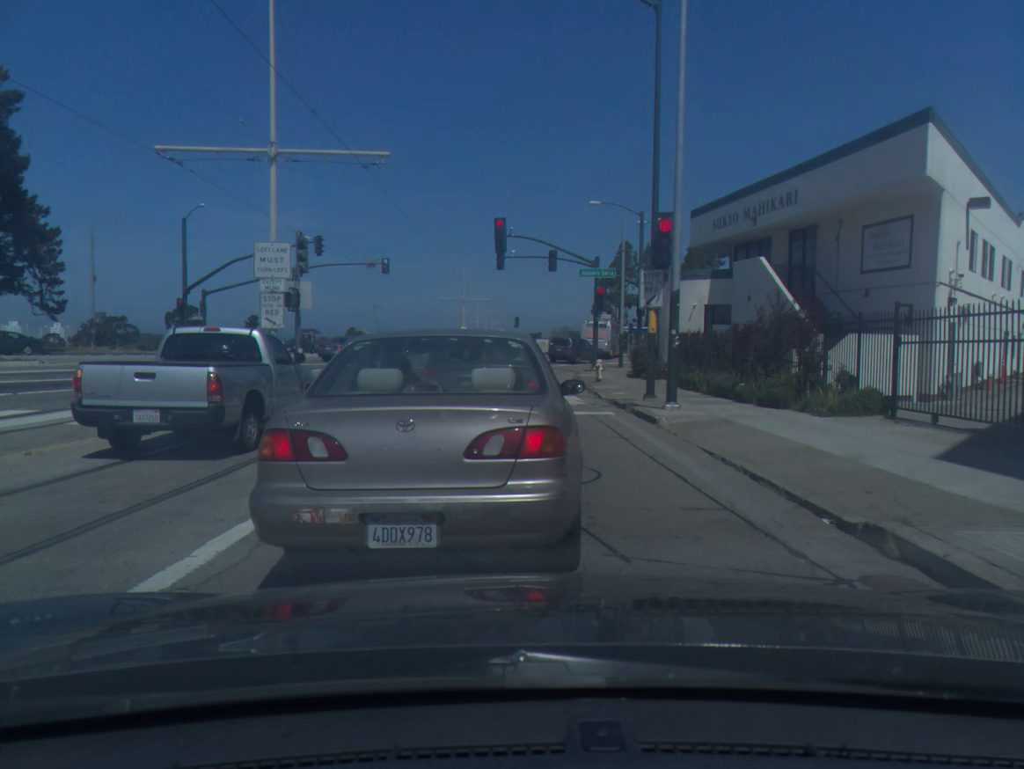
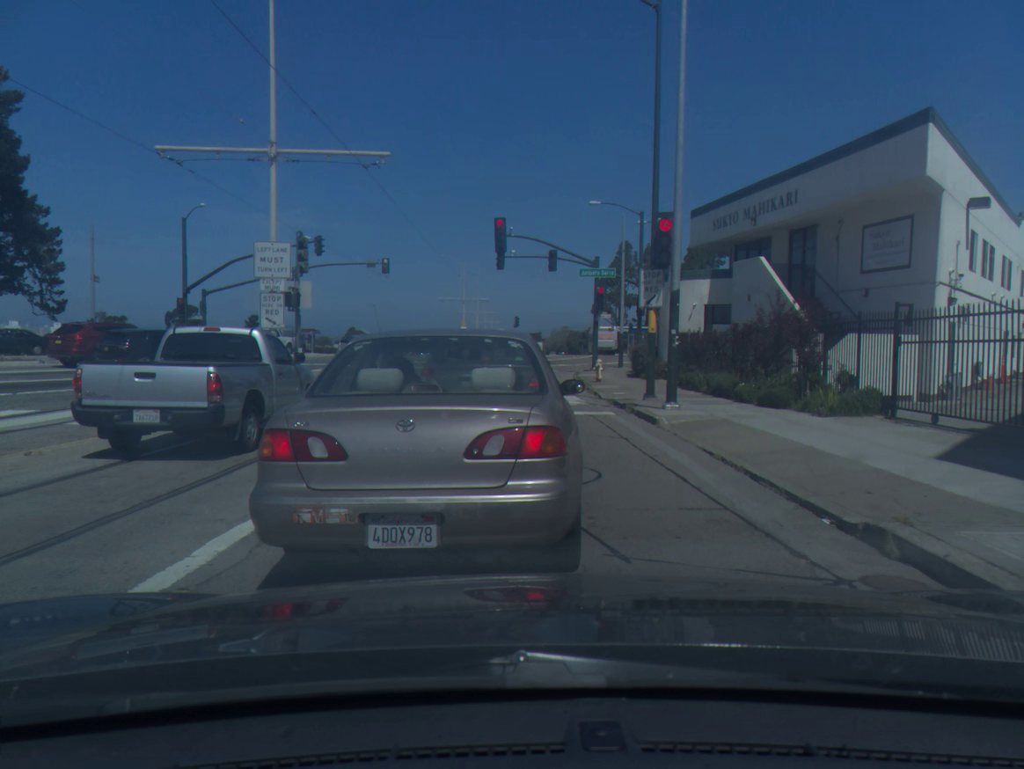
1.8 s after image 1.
(-0.2, +0.1) m; 0°
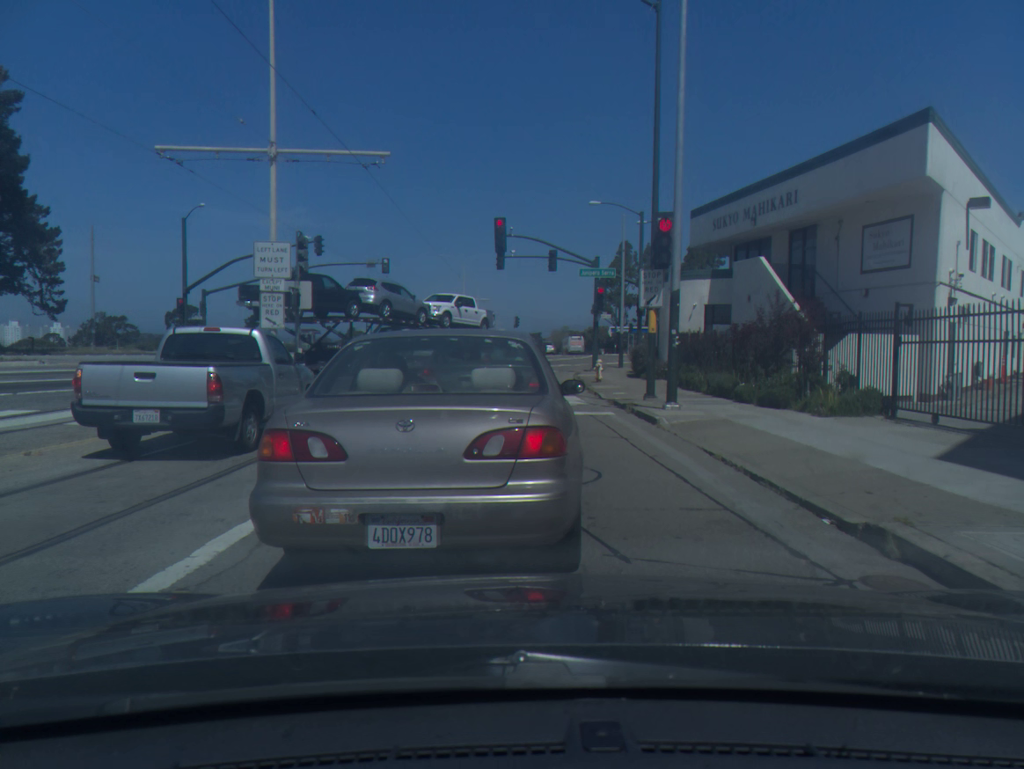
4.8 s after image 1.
(+0.1, 0.0) m; 0°
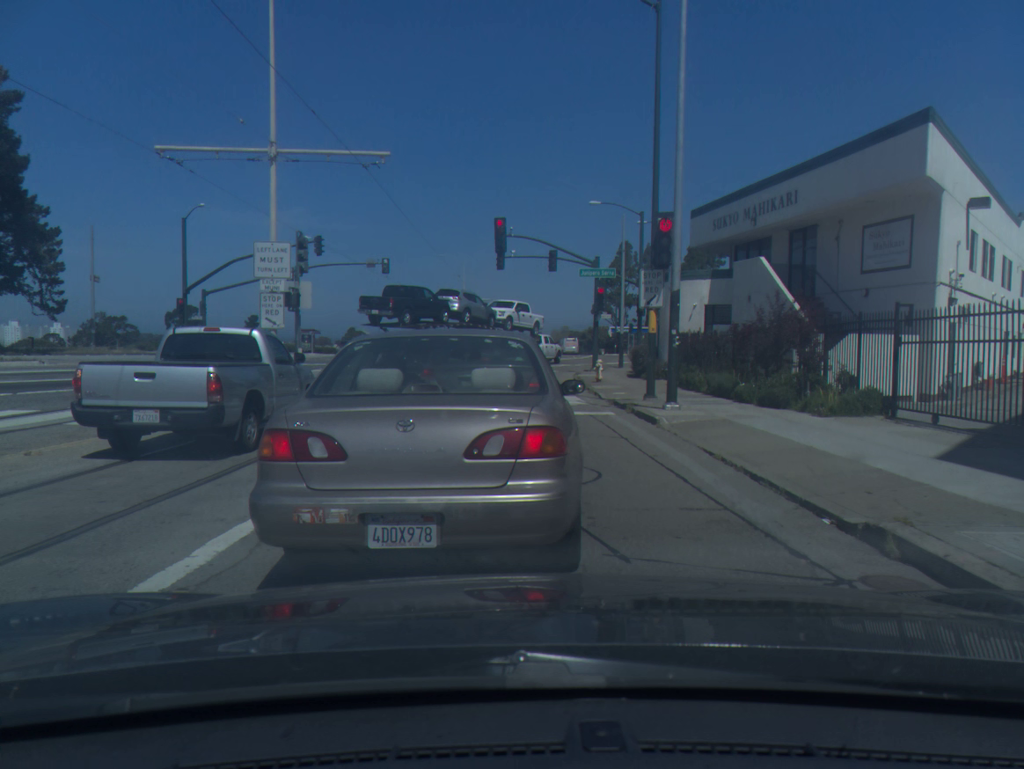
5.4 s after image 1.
(0.0, 0.0) m; 0°
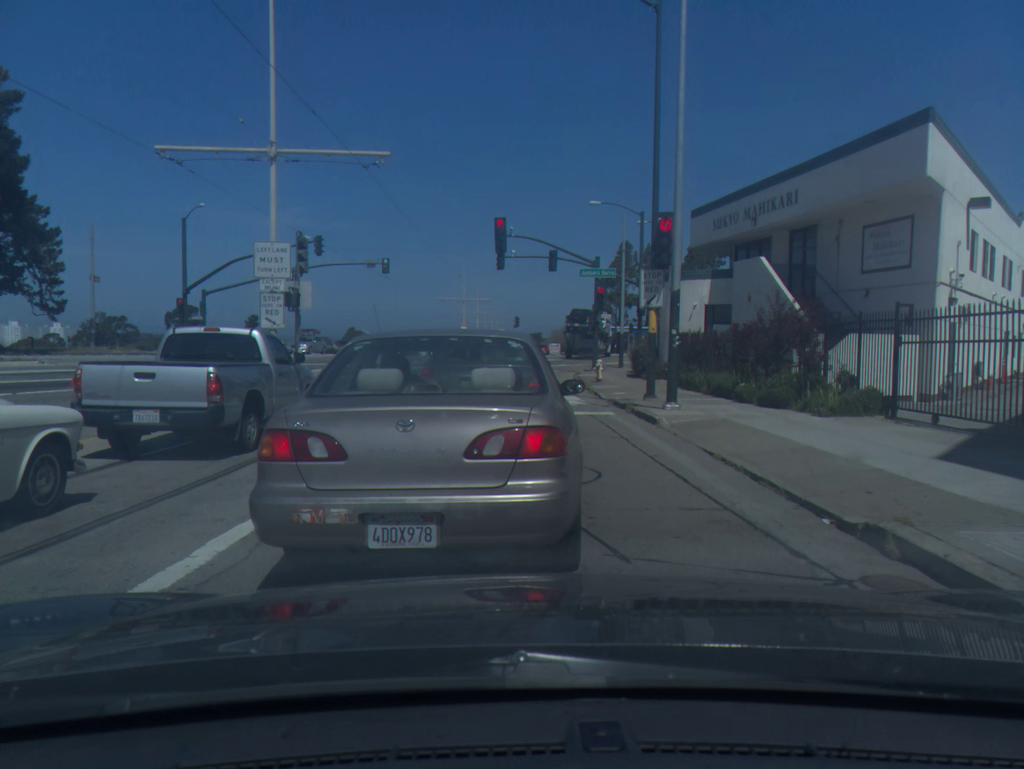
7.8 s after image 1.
(-0.1, 0.0) m; 0°
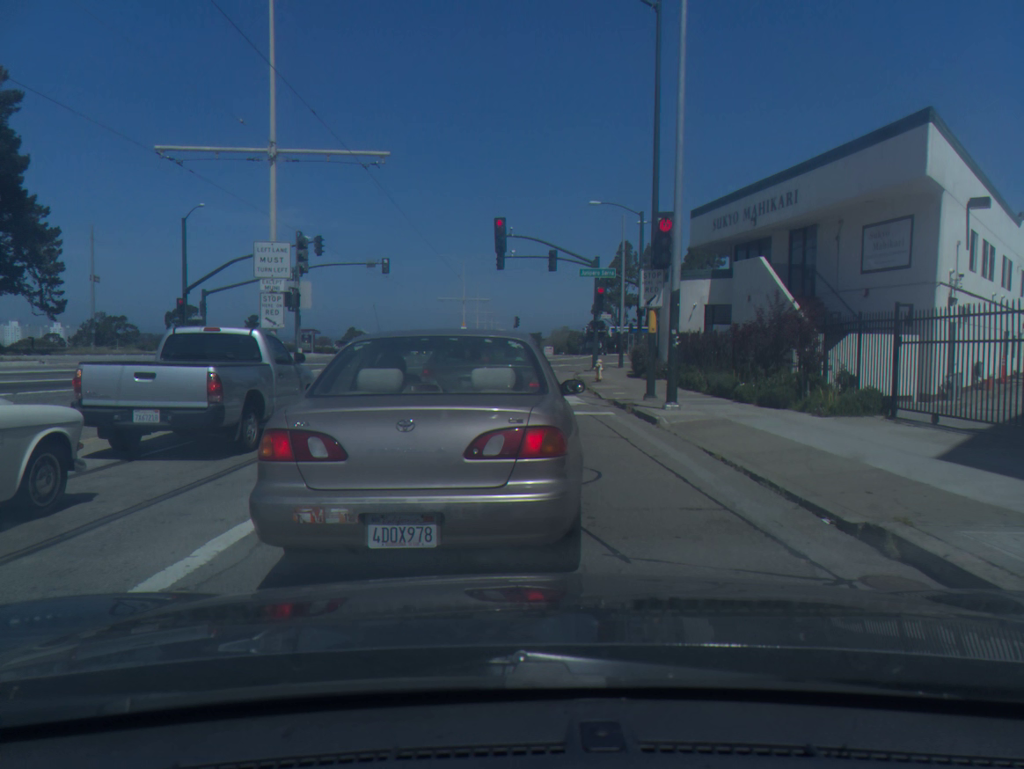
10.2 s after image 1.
(-0.1, 0.0) m; 0°
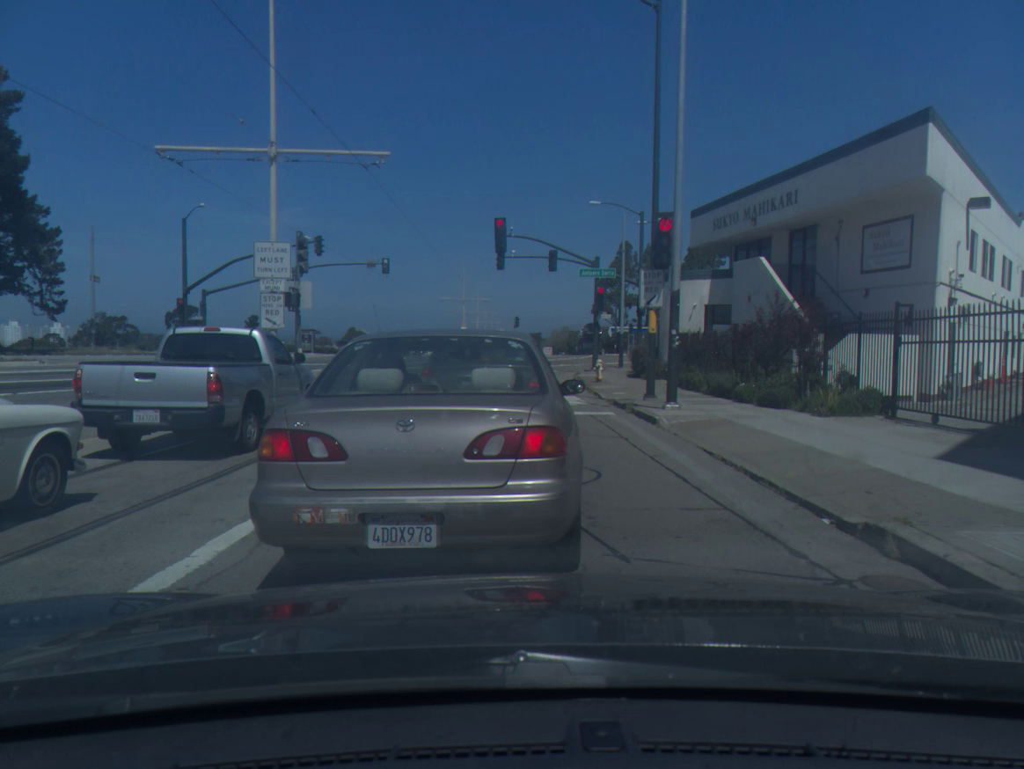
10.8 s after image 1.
(-0.1, 0.0) m; 0°
